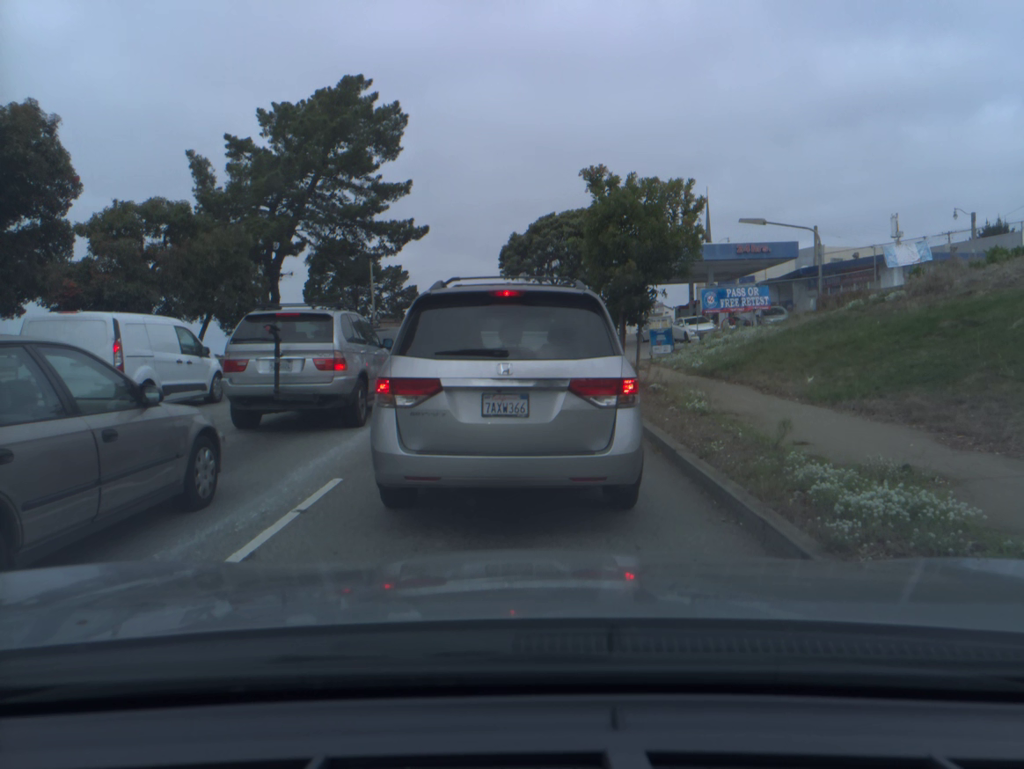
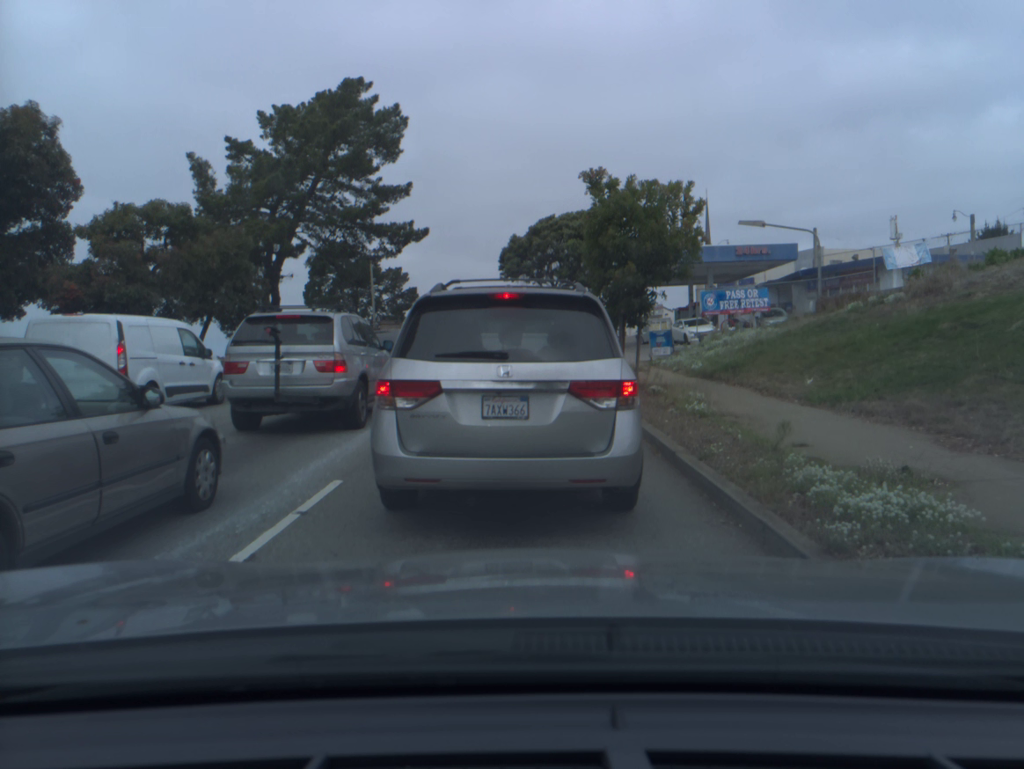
(0.0, 0.0) m; 0°
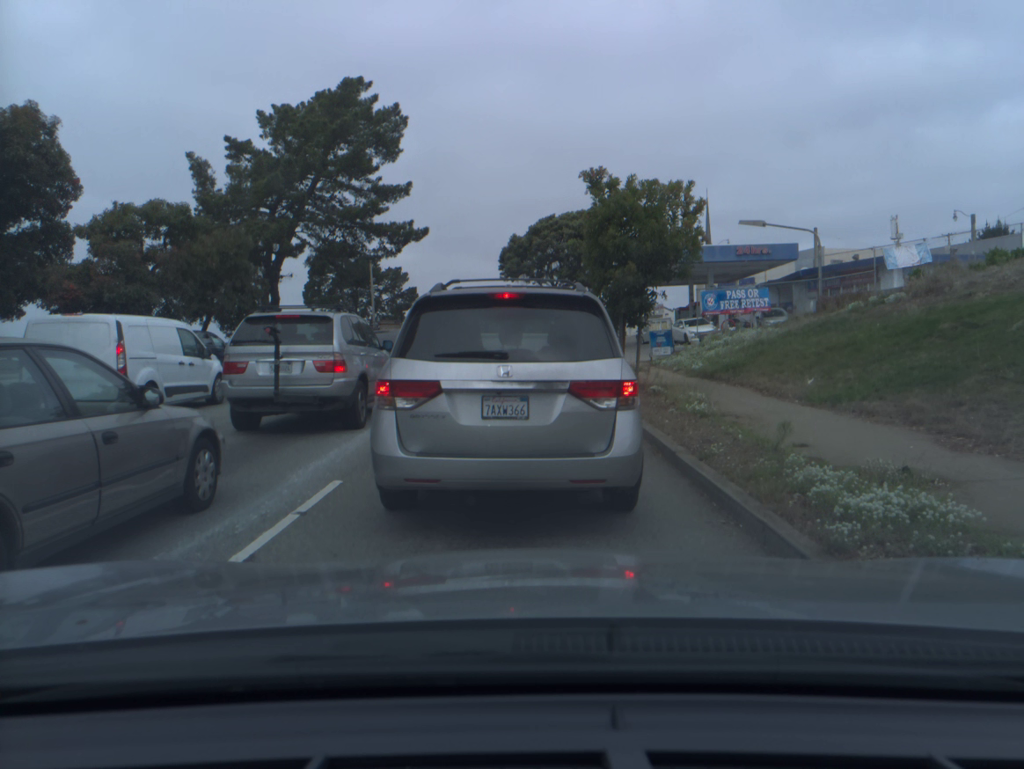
(0.0, 0.0) m; 0°
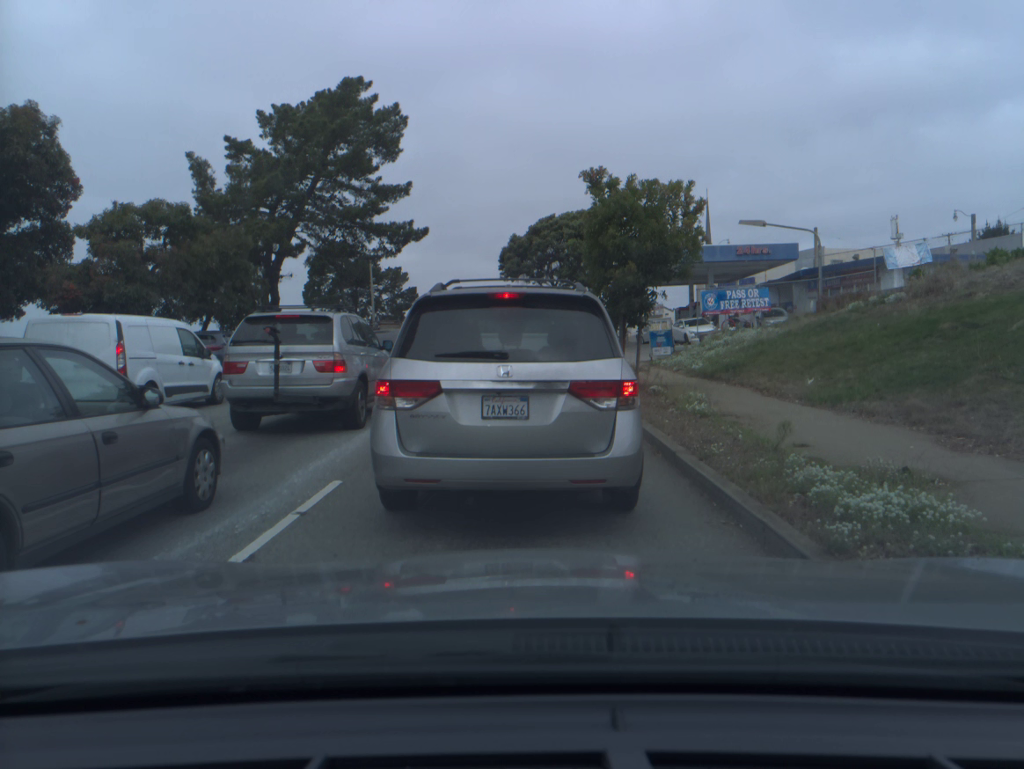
(0.0, 0.0) m; 0°
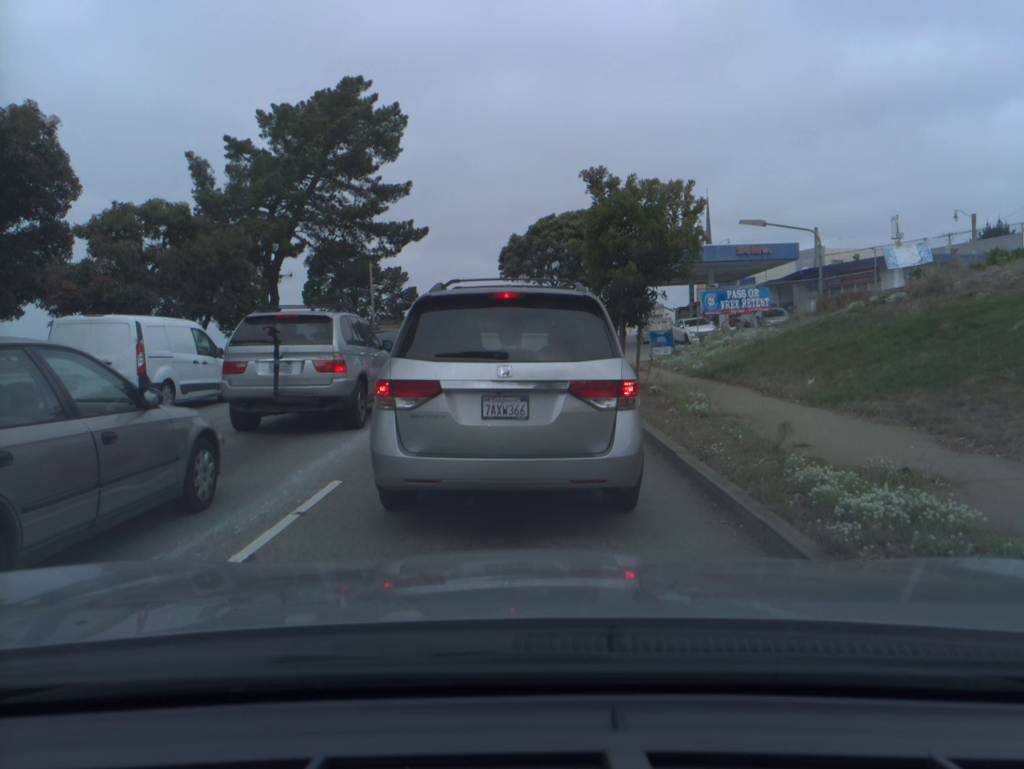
(0.0, 0.0) m; 0°
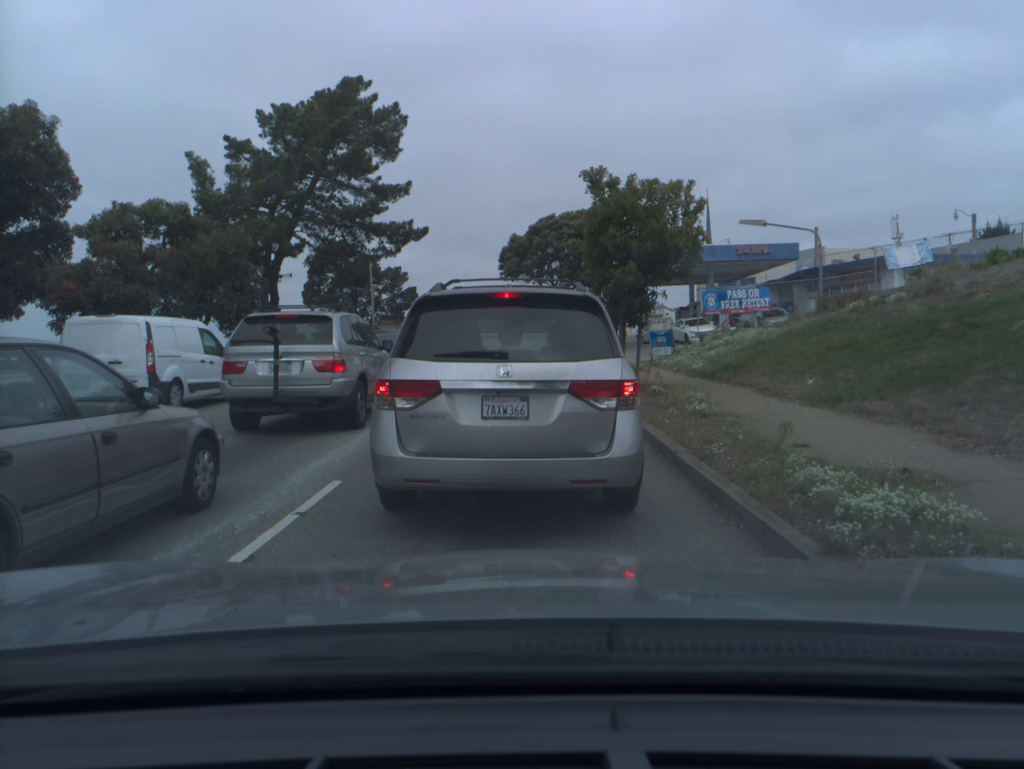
(0.0, 0.0) m; 0°
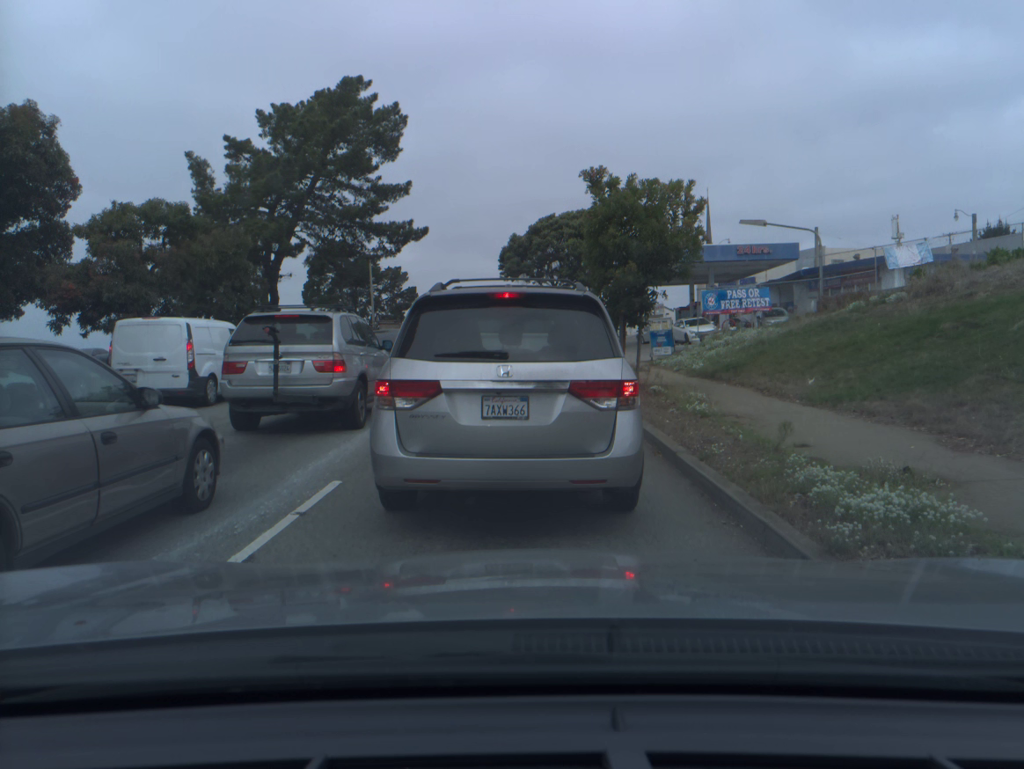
(0.0, 0.0) m; 0°
